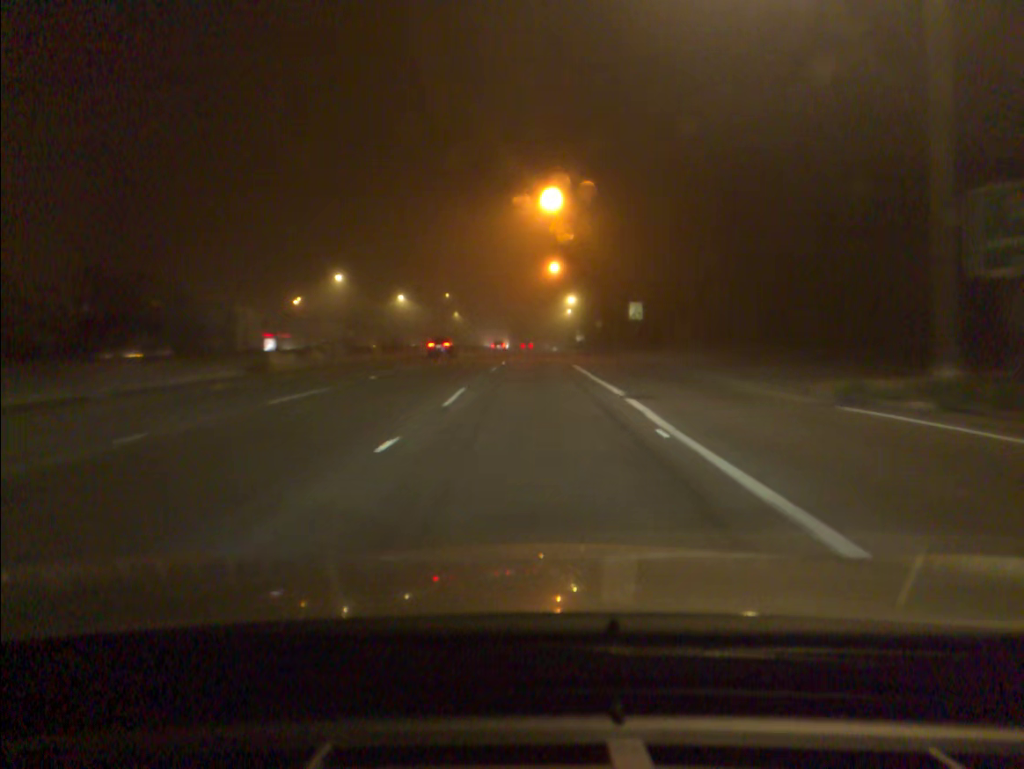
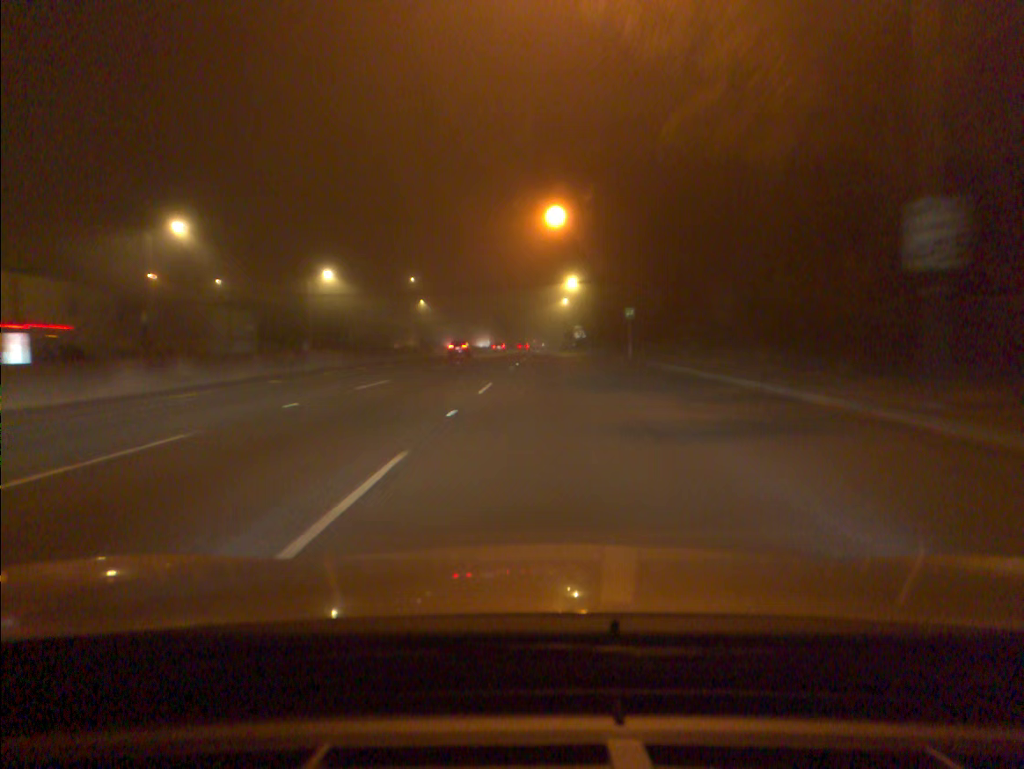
(+0.2, +39.1) m; +1°
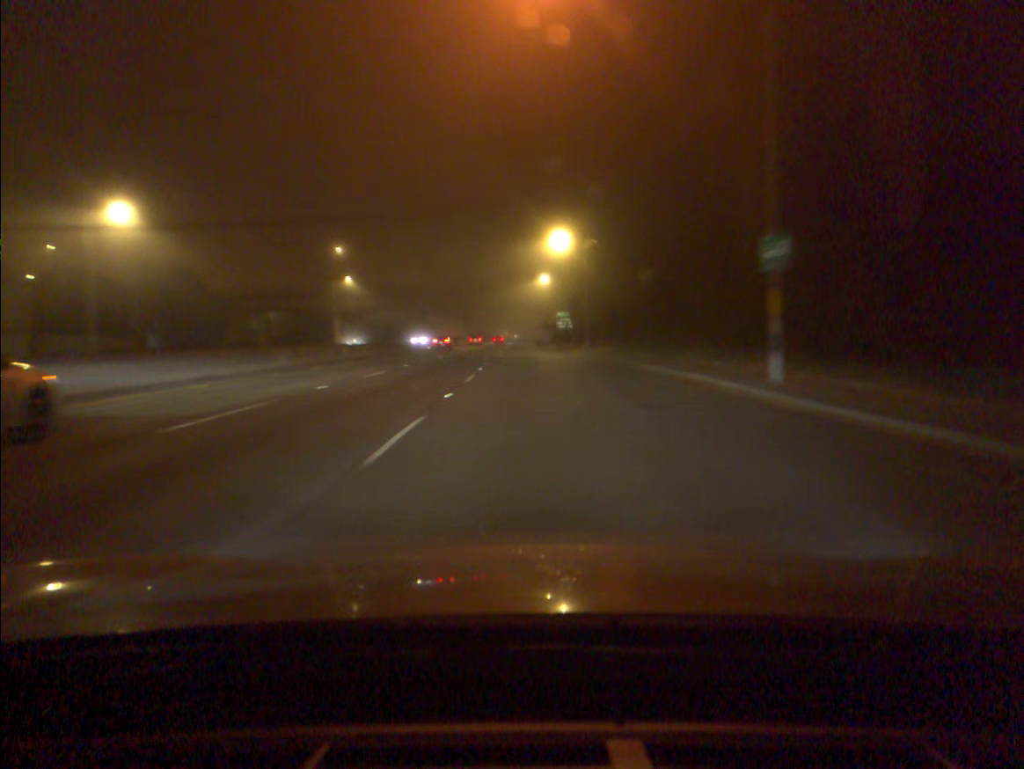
(+0.9, +39.3) m; +2°
